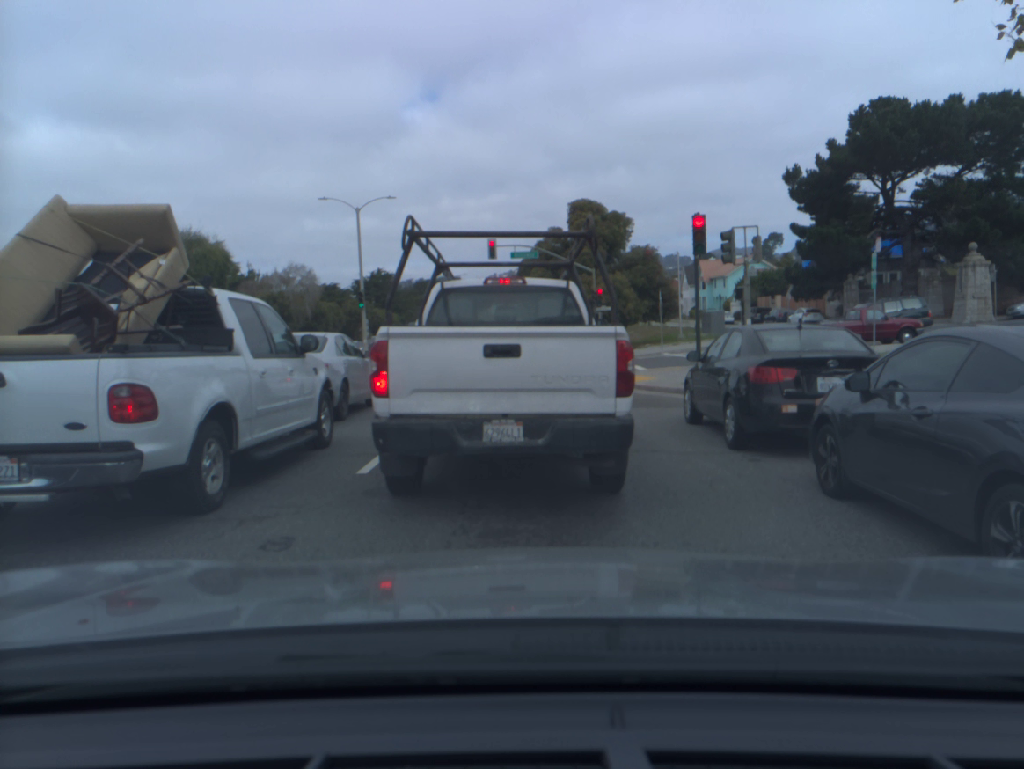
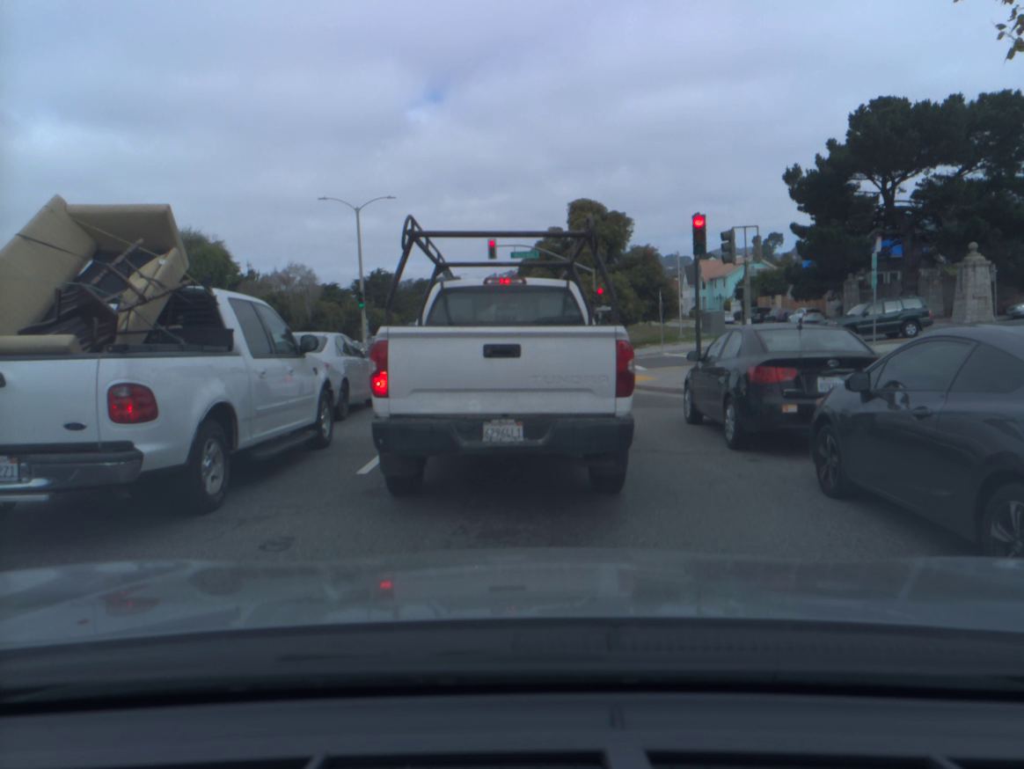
(0.0, 0.0) m; 0°
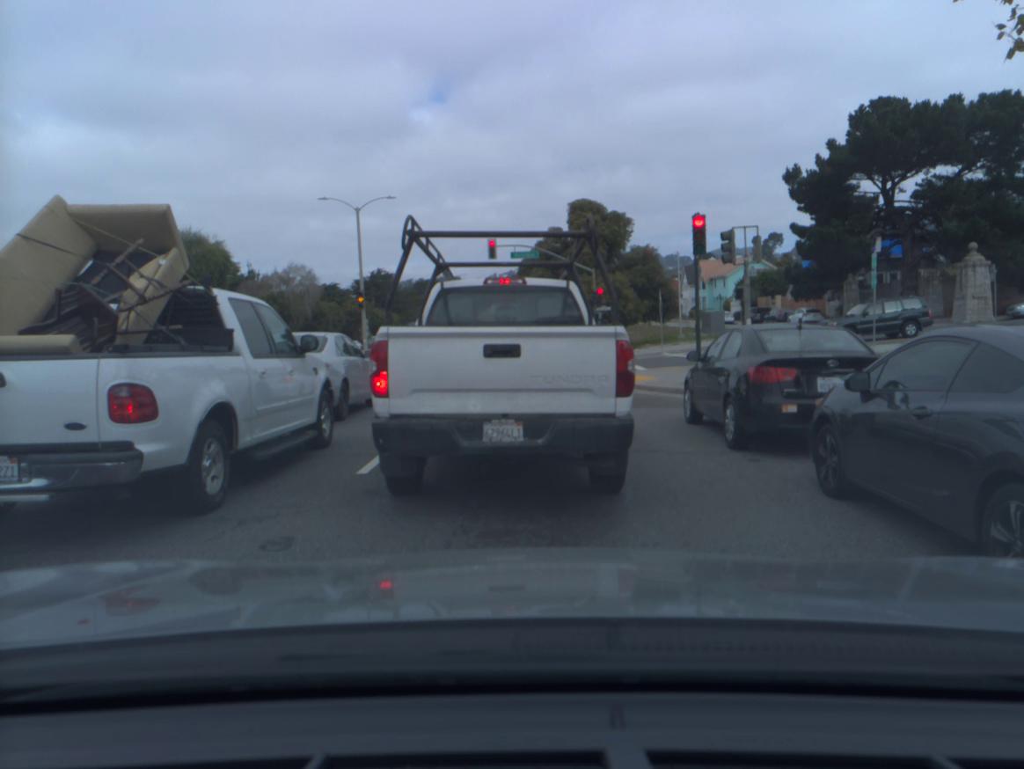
(0.0, 0.0) m; 0°
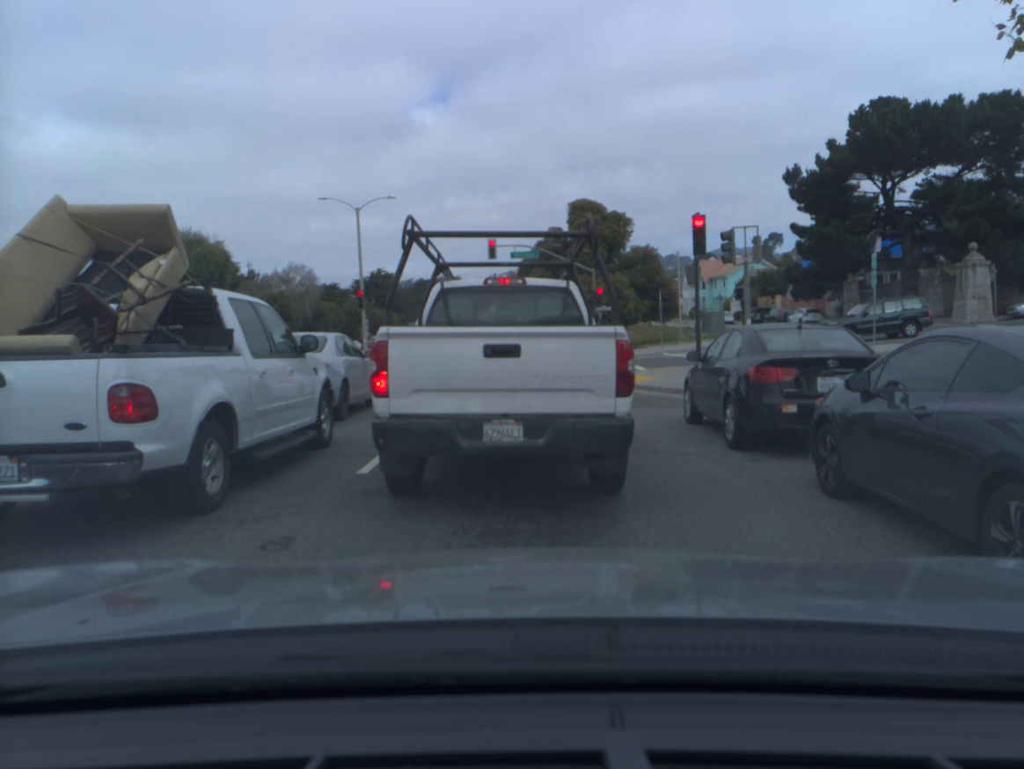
(0.0, 0.0) m; 0°
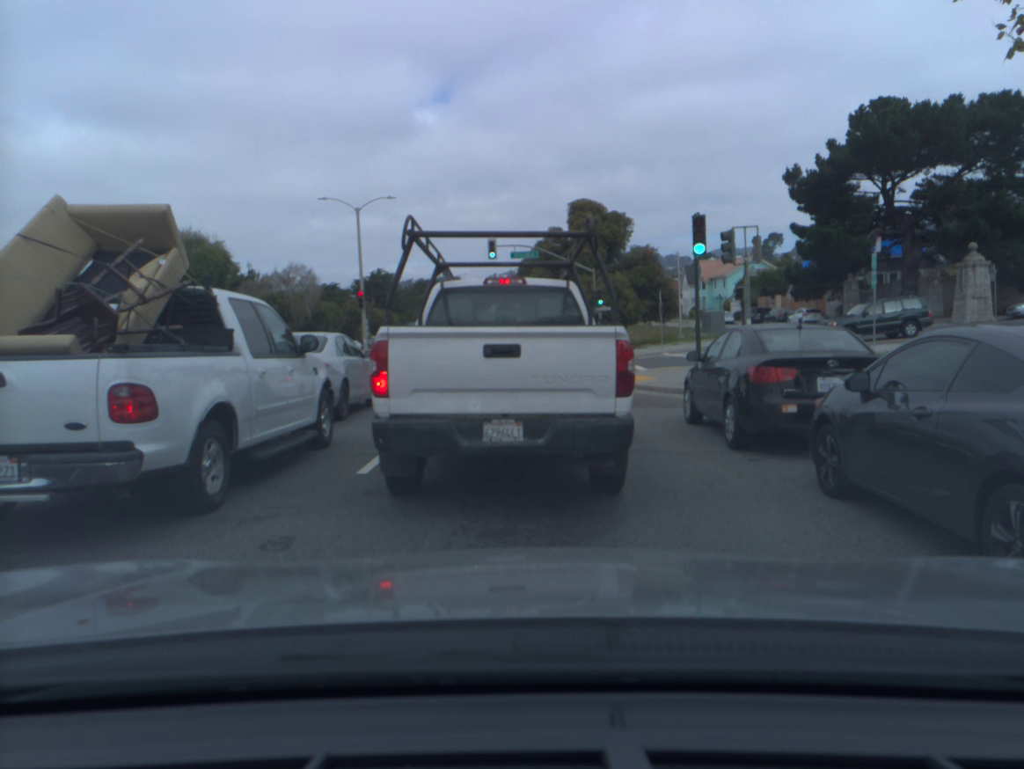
(0.0, 0.0) m; 0°
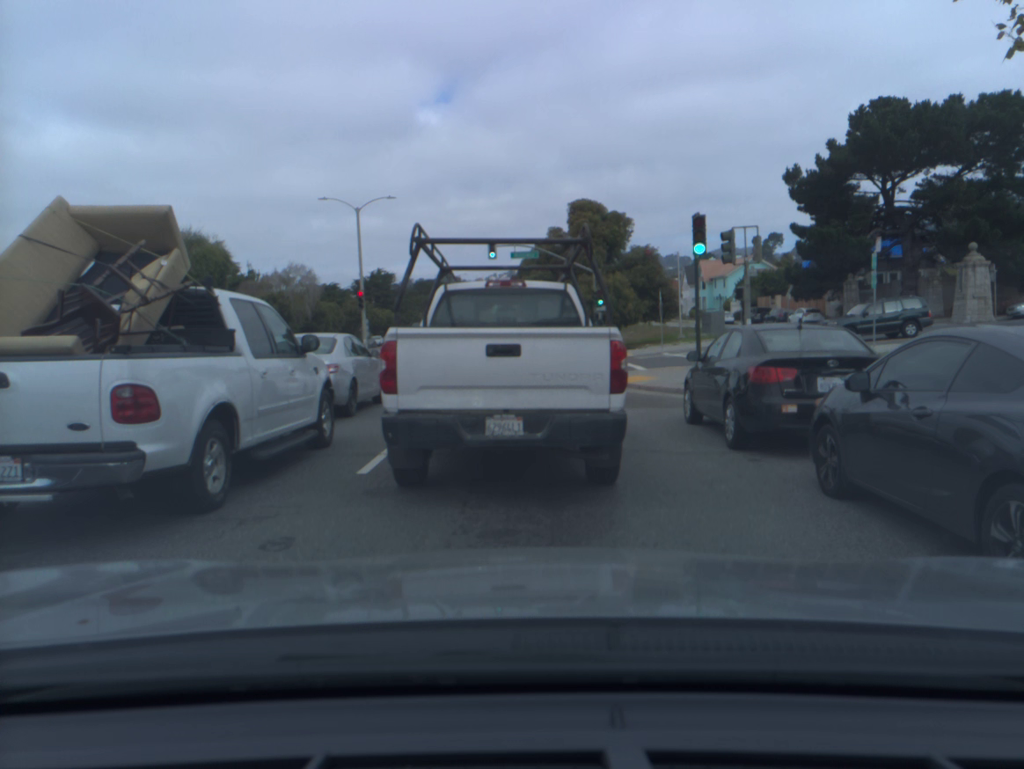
(0.0, 0.0) m; 0°
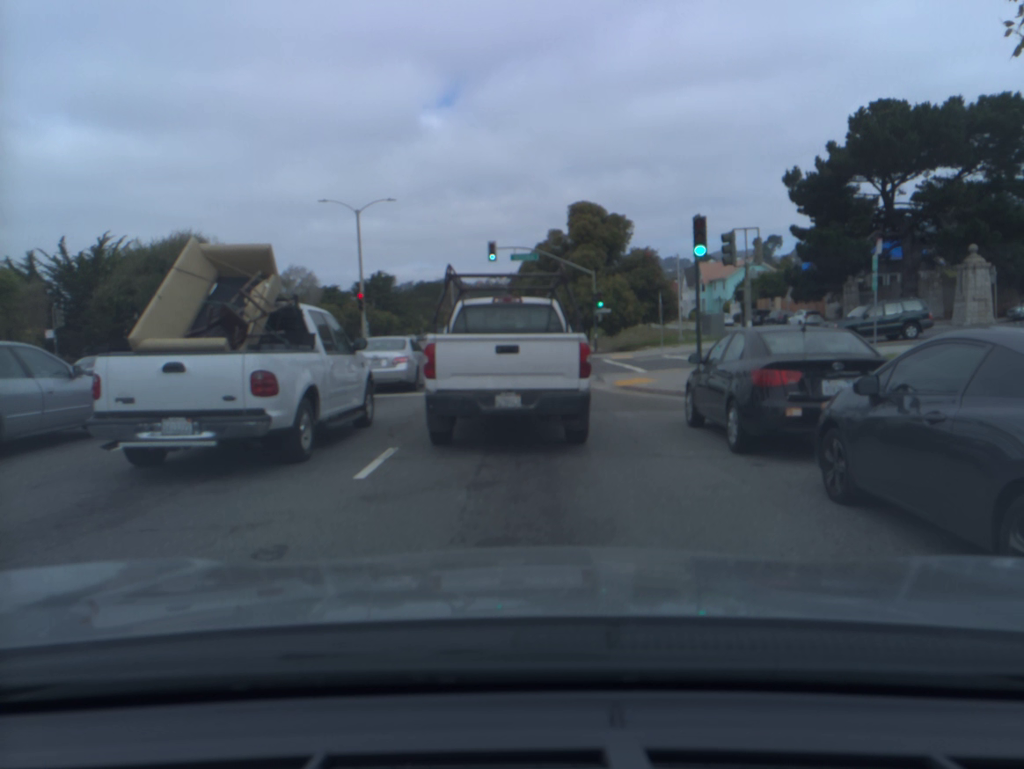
(0.0, +0.1) m; 0°
